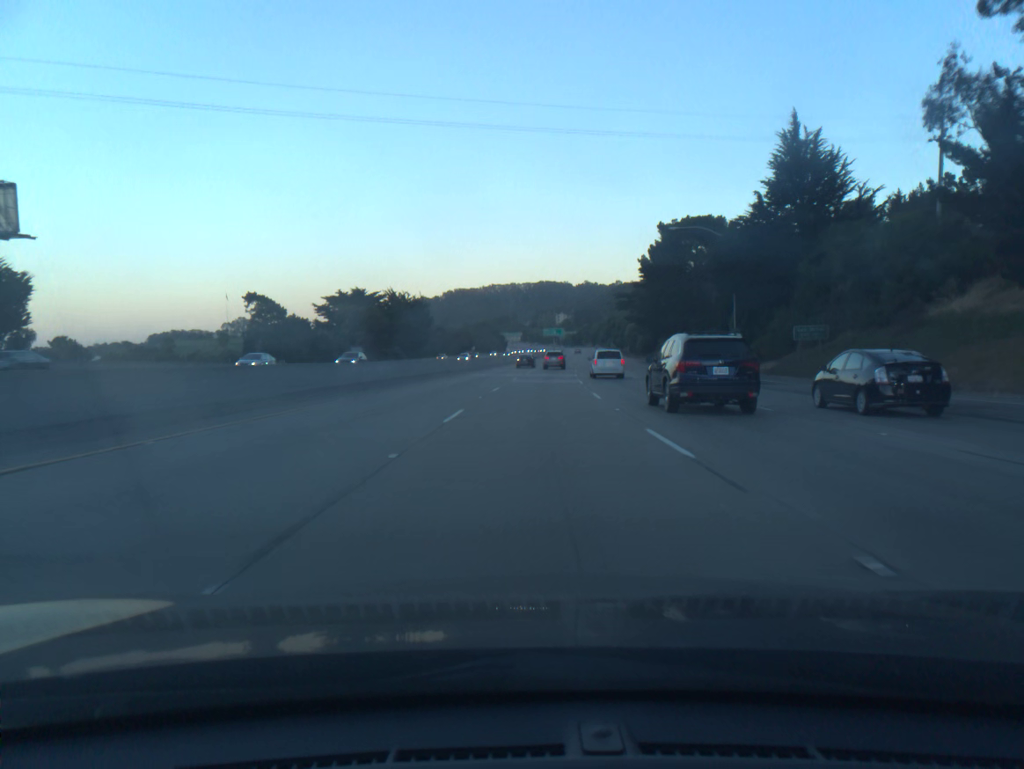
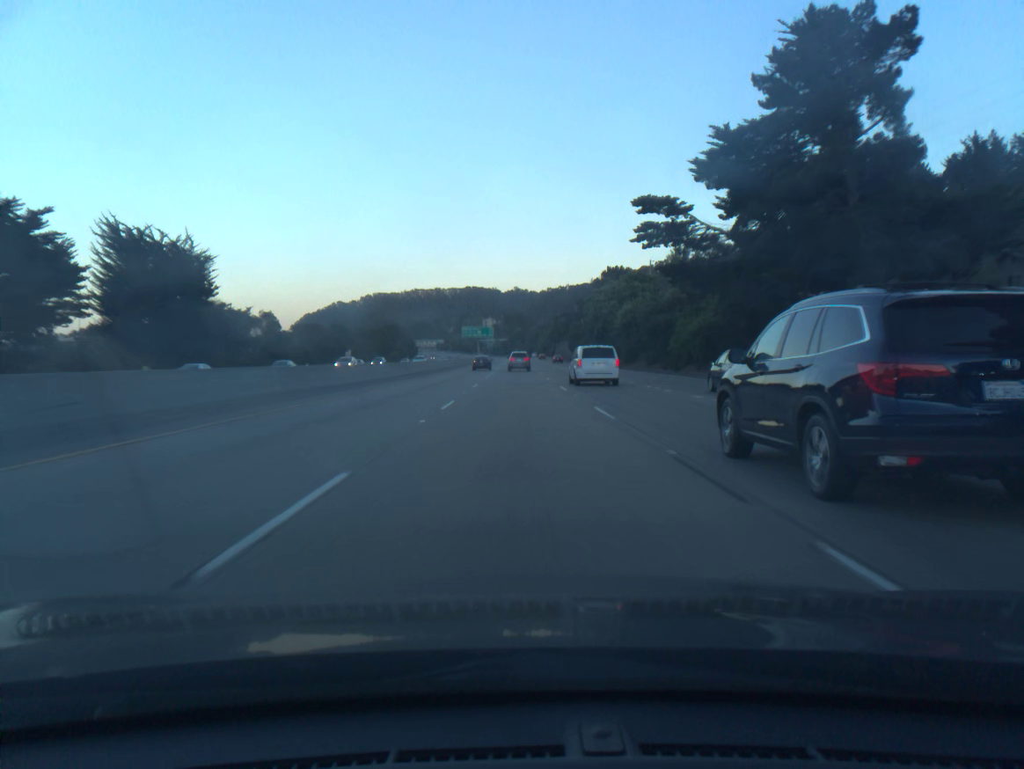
(+5.1, +93.8) m; +5°
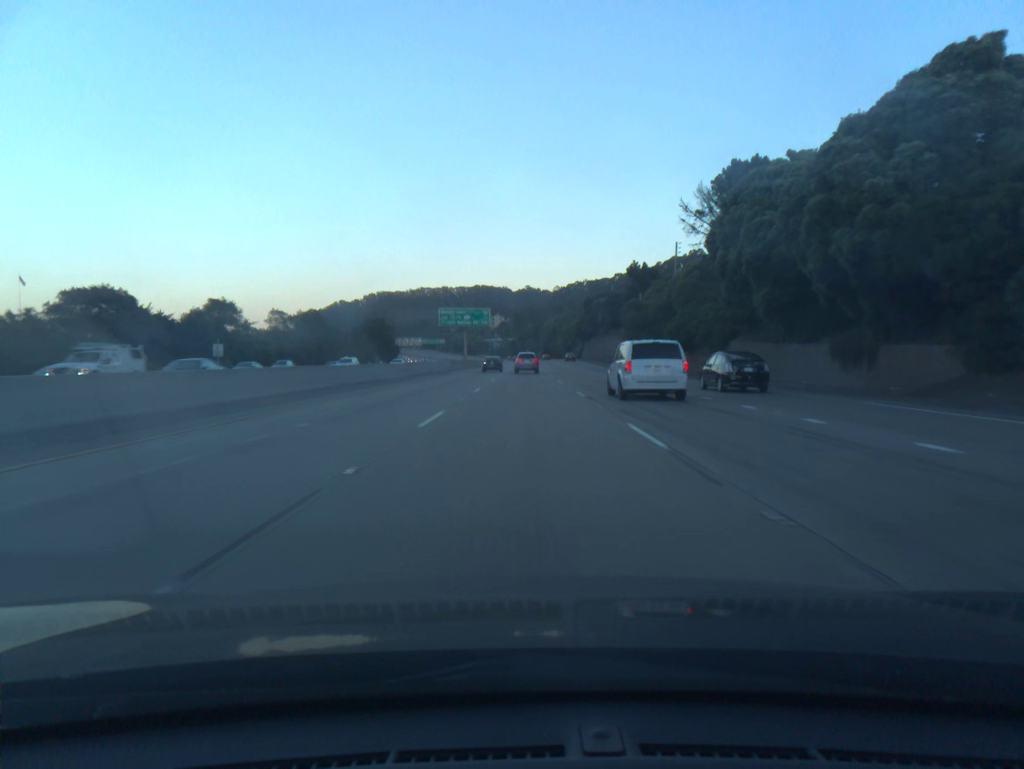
(-0.3, +76.1) m; -1°
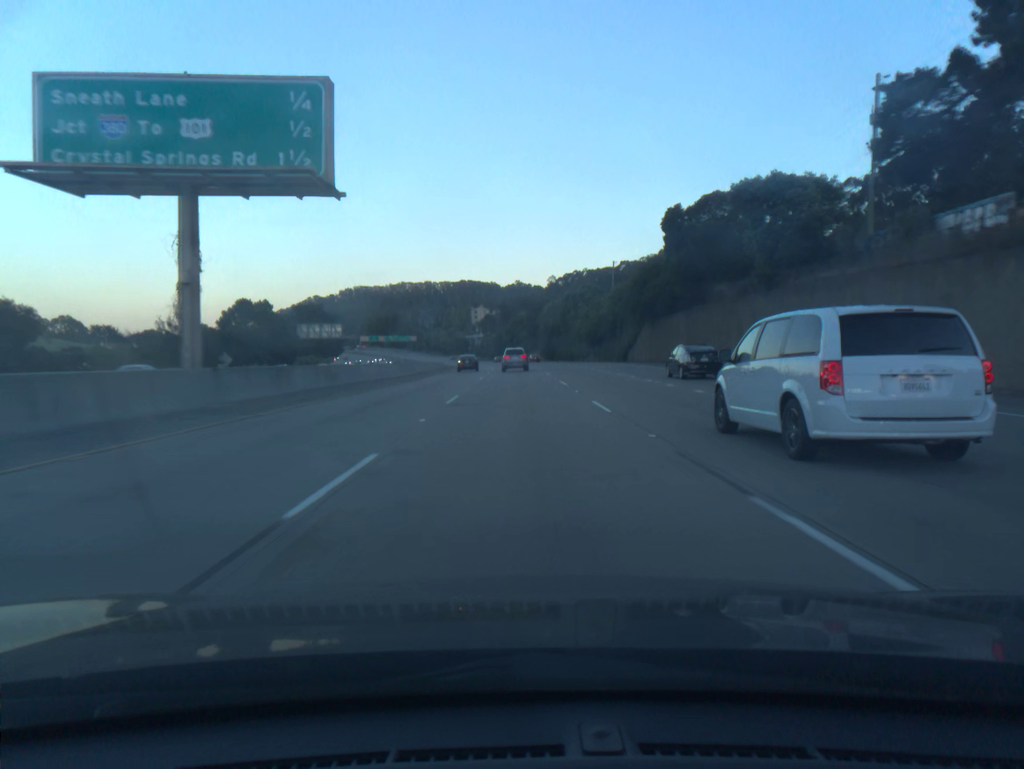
(+0.5, +94.1) m; +1°
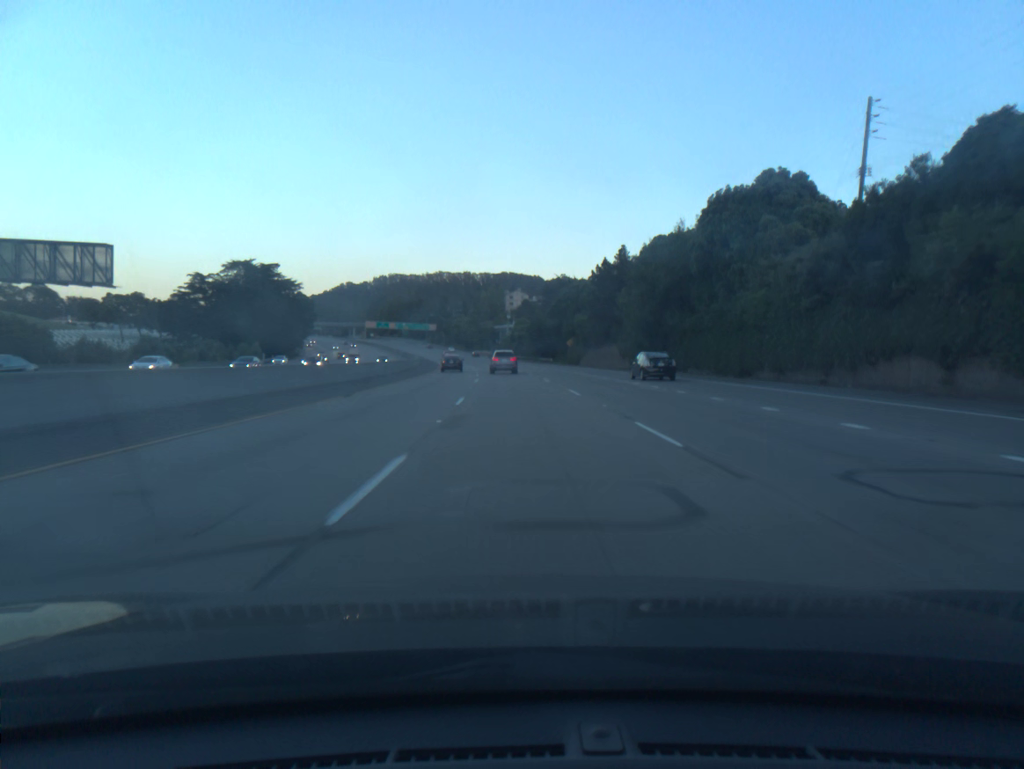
(-1.5, +91.5) m; -3°
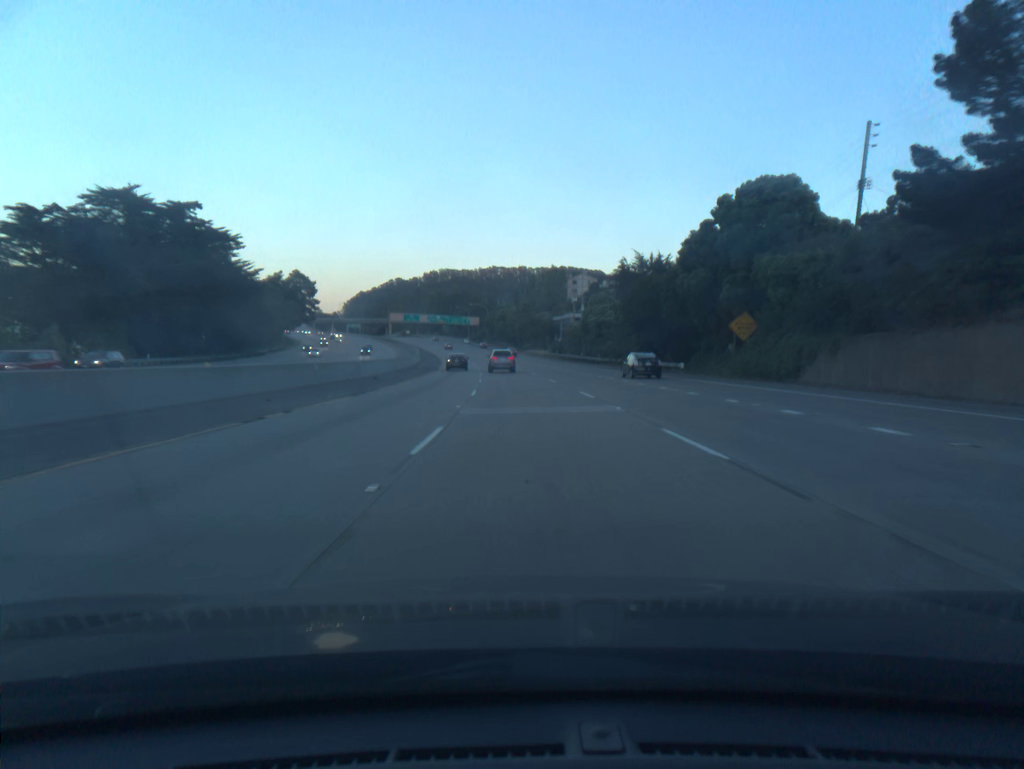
(-2.6, +72.1) m; -4°
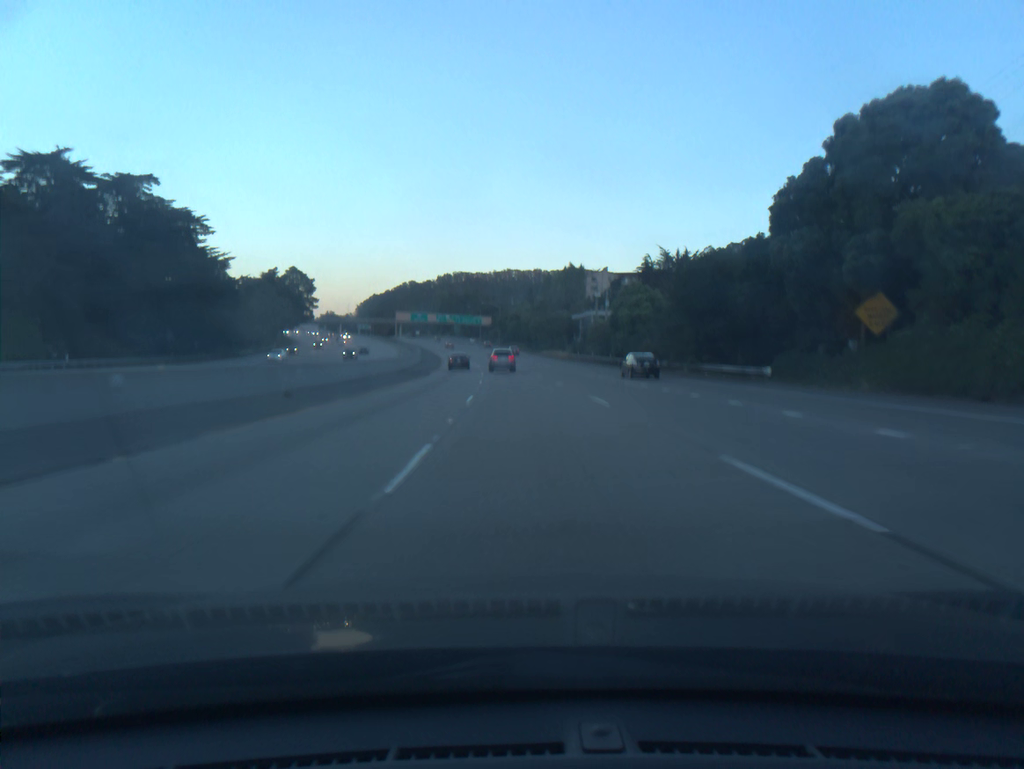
(-0.2, +17.9) m; -1°
